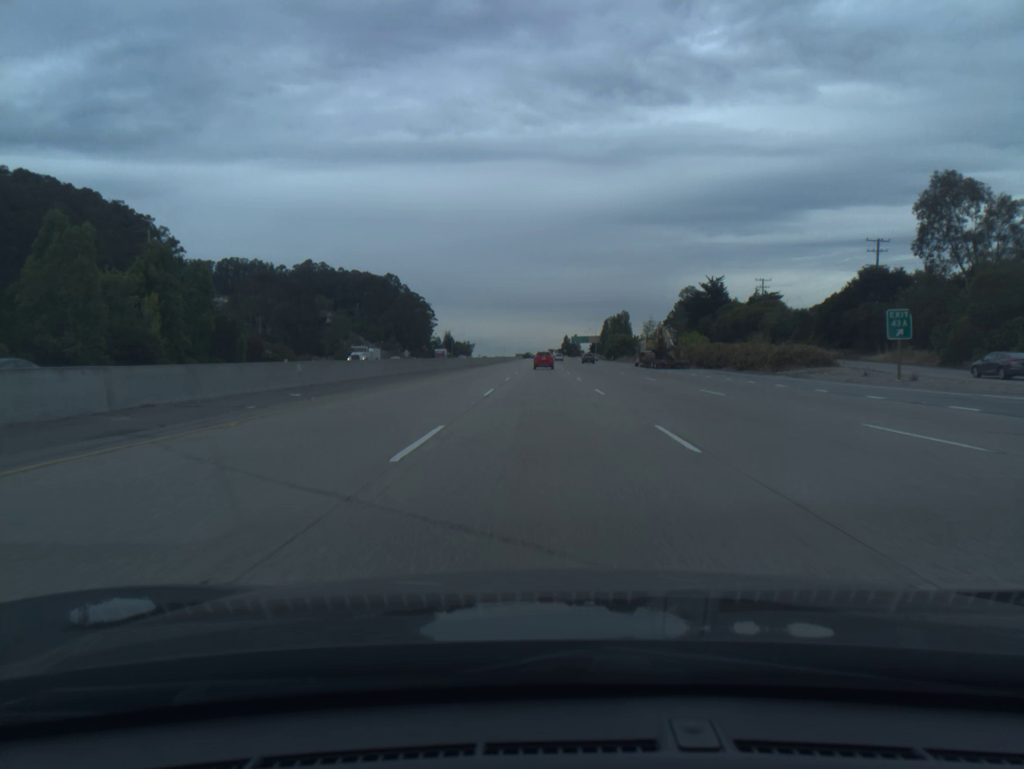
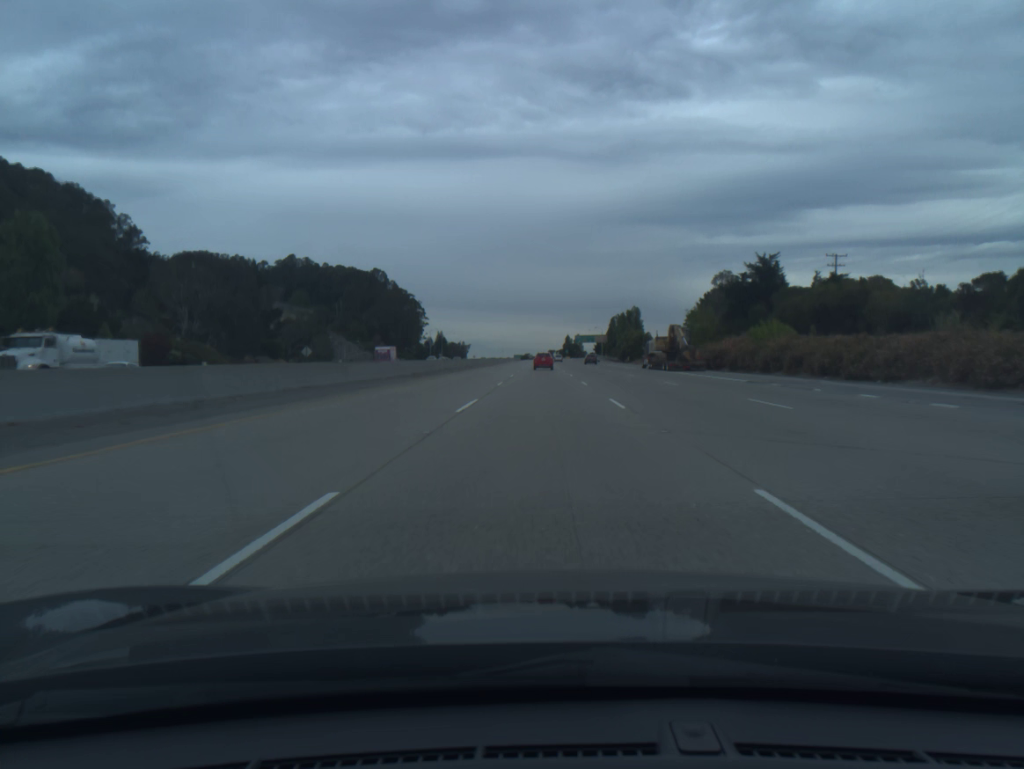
(0.0, +35.7) m; 0°
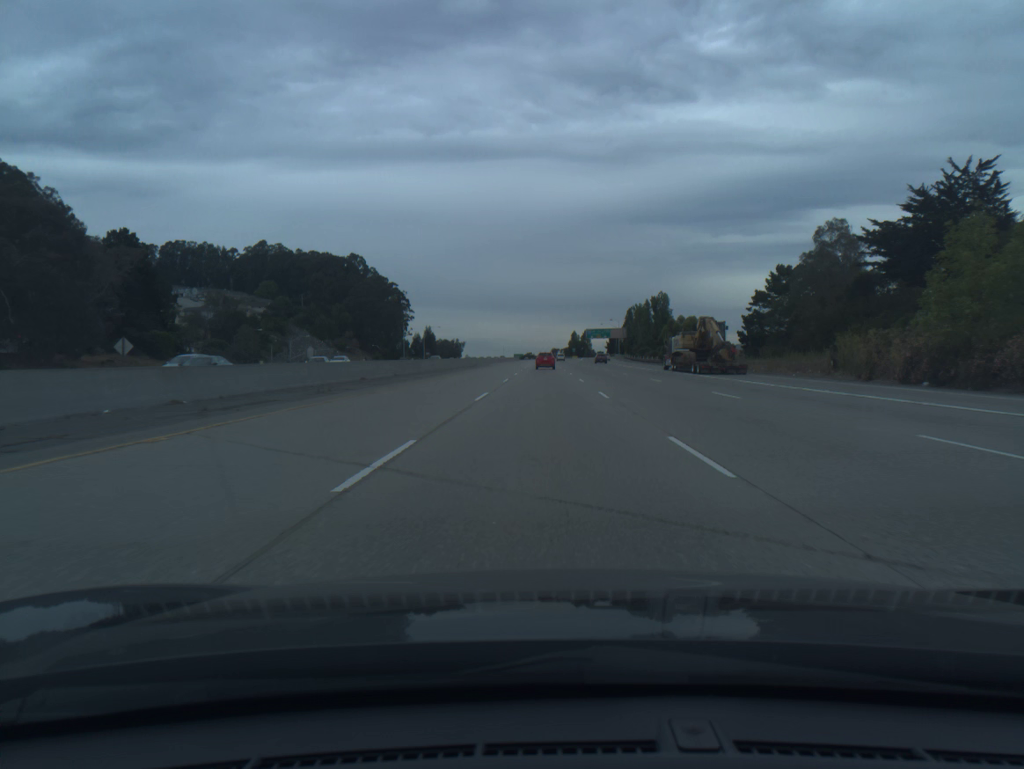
(0.0, +53.8) m; 0°
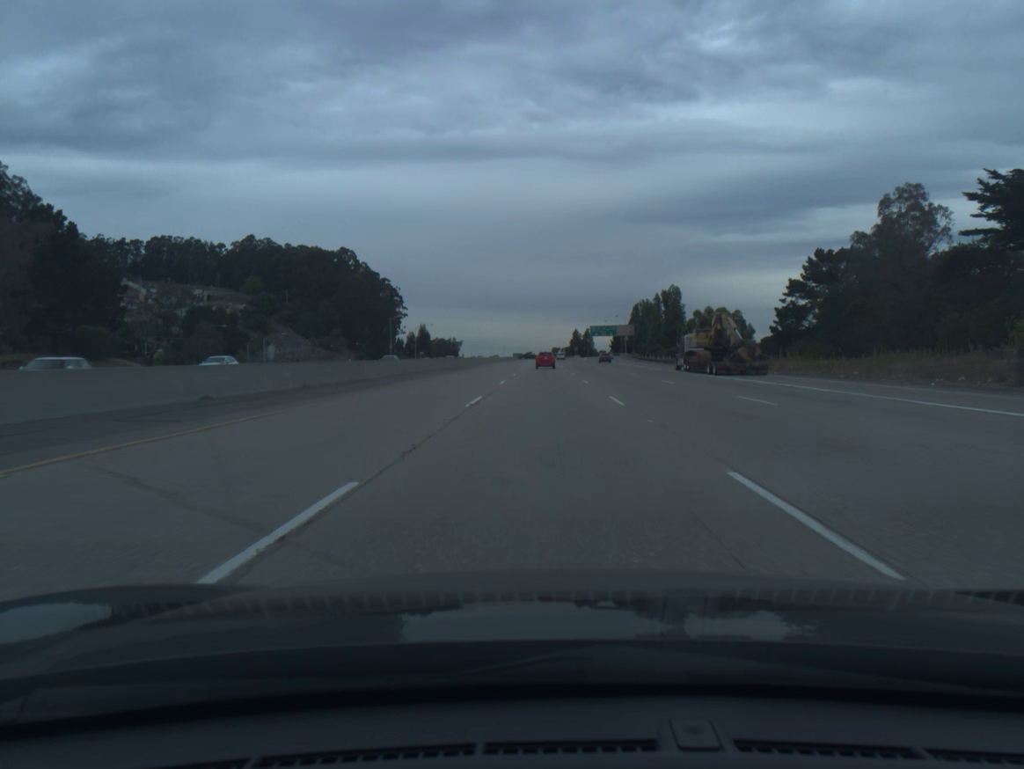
(0.0, +18.0) m; 0°
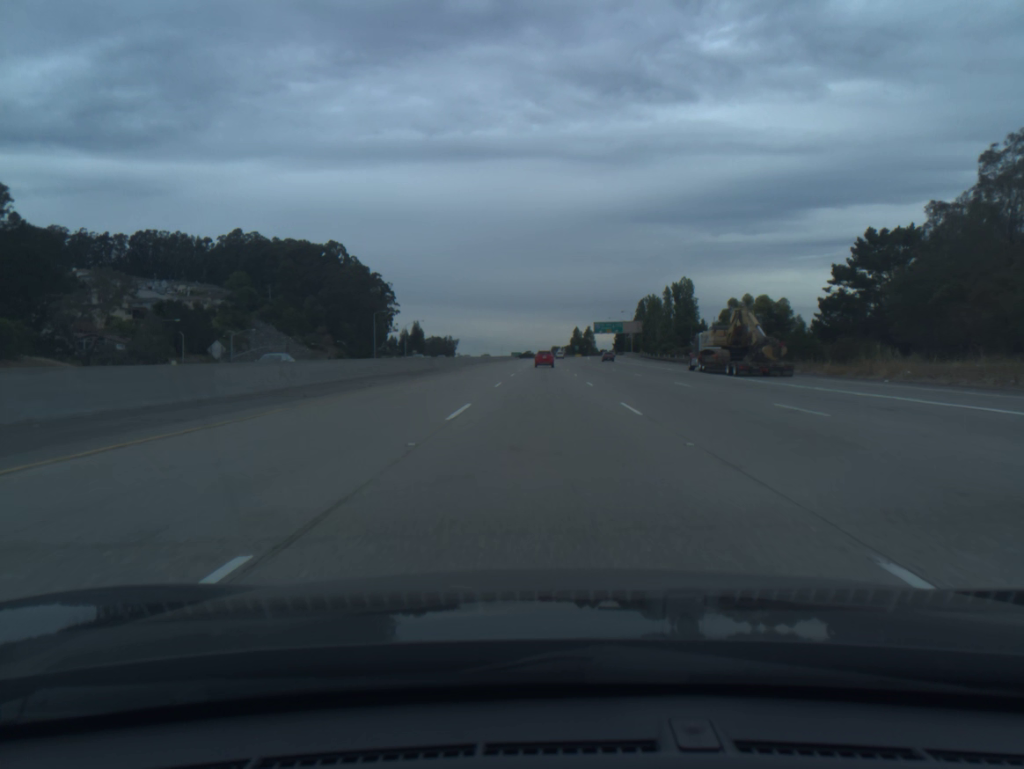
(0.0, +18.0) m; 0°
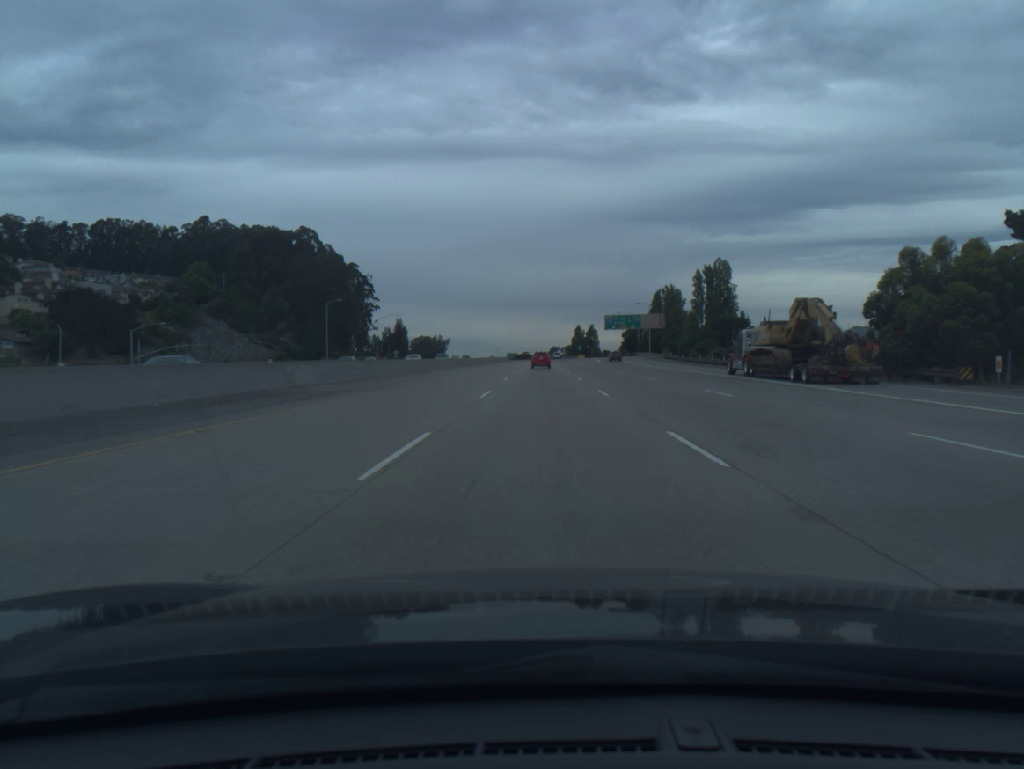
(0.0, +36.2) m; 0°
